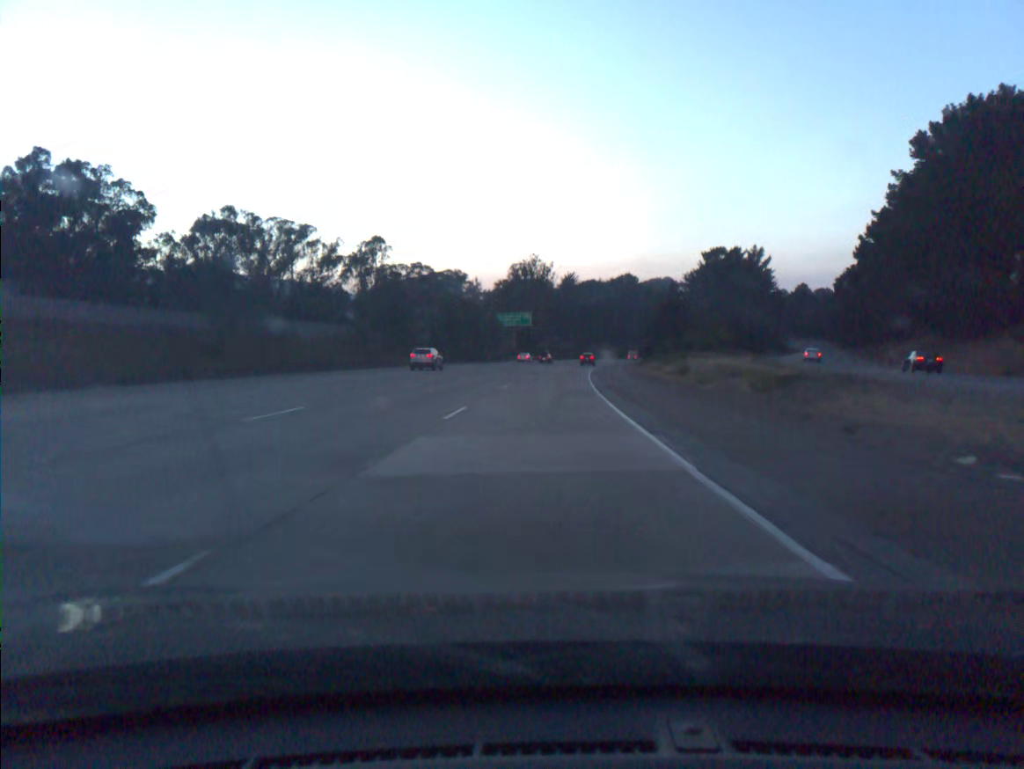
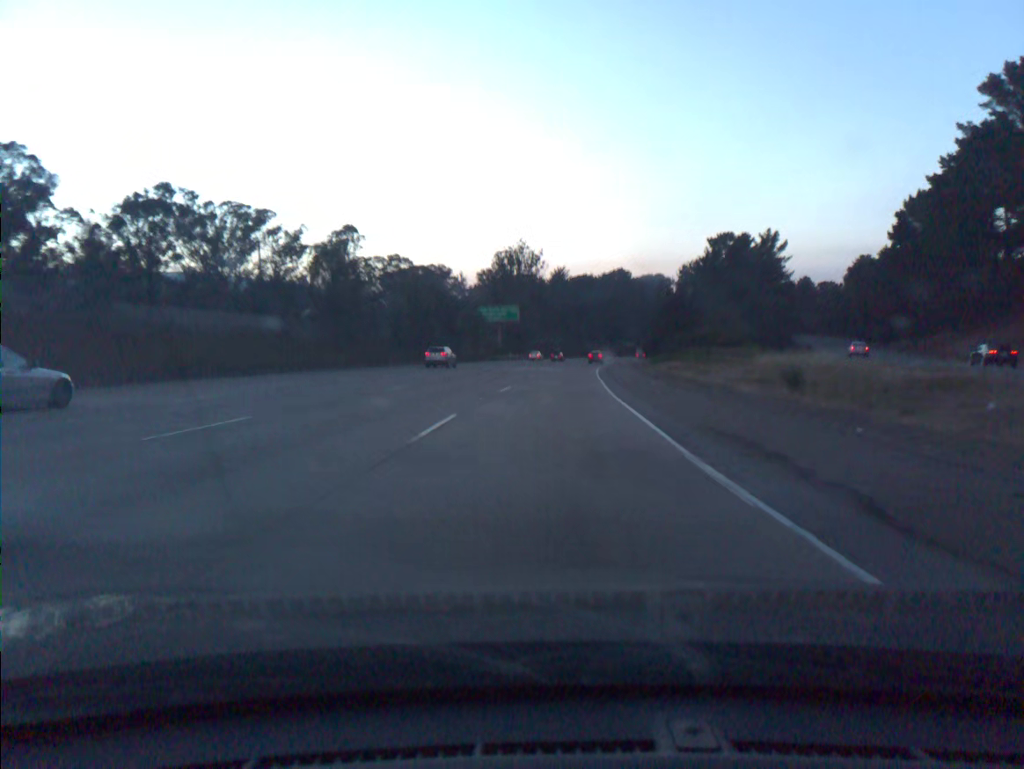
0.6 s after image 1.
(+0.1, +18.3) m; +1°
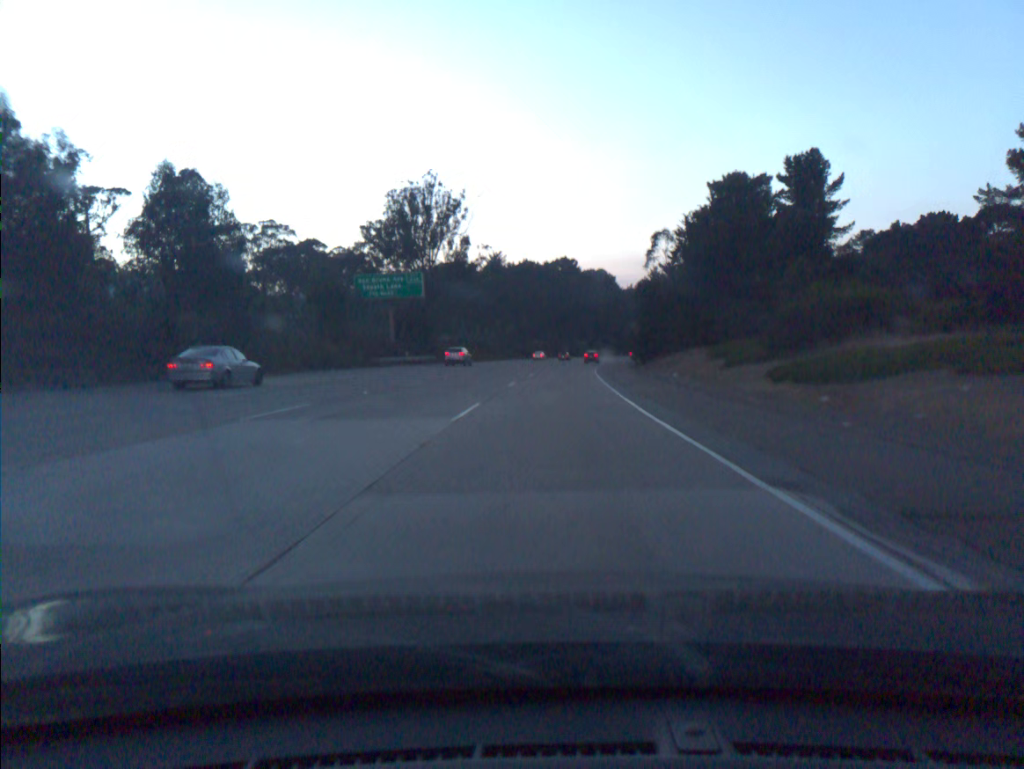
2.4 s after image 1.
(+1.9, +55.2) m; +4°
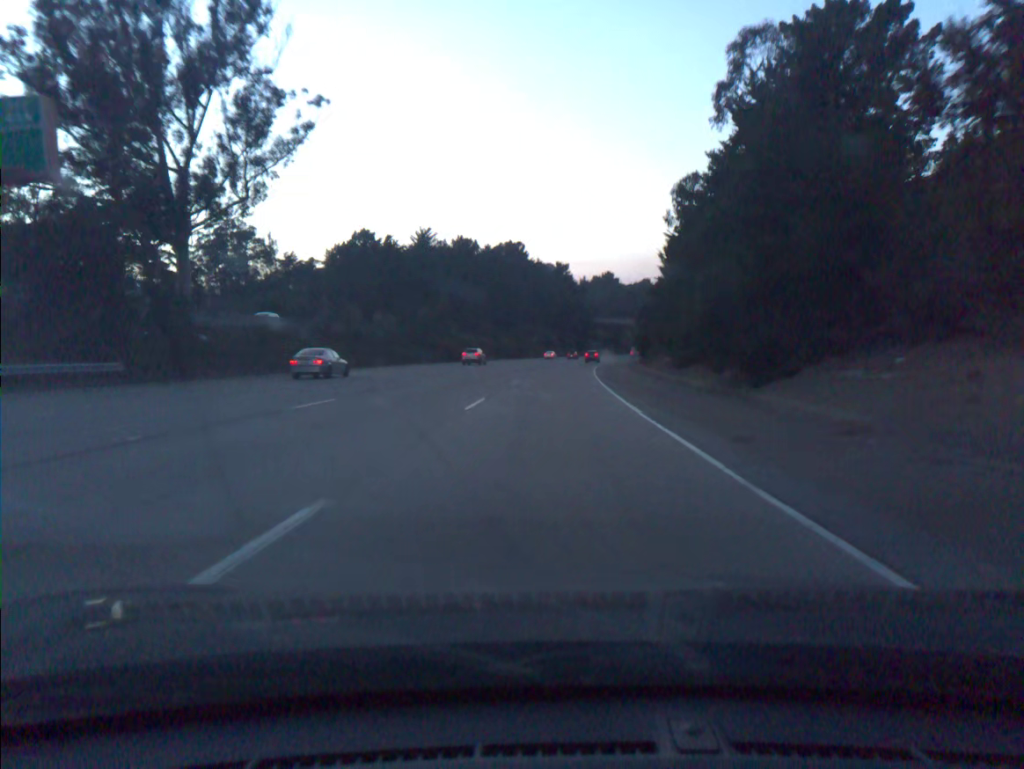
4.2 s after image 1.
(+2.0, +55.4) m; +4°
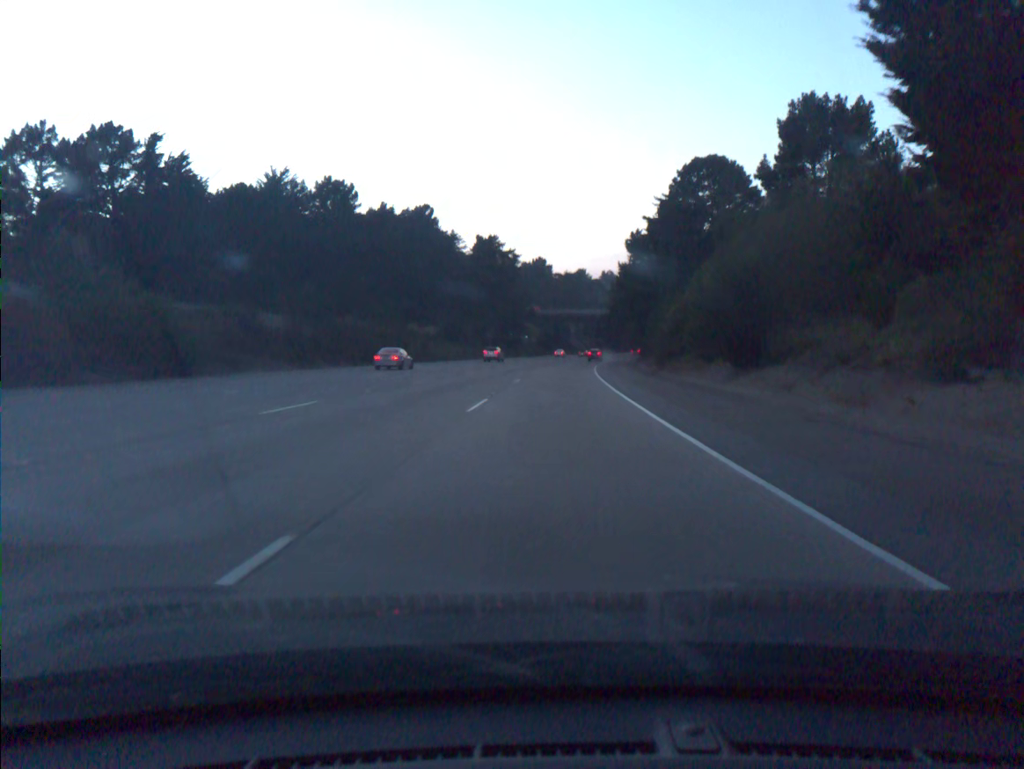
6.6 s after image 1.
(+3.2, +74.0) m; +5°
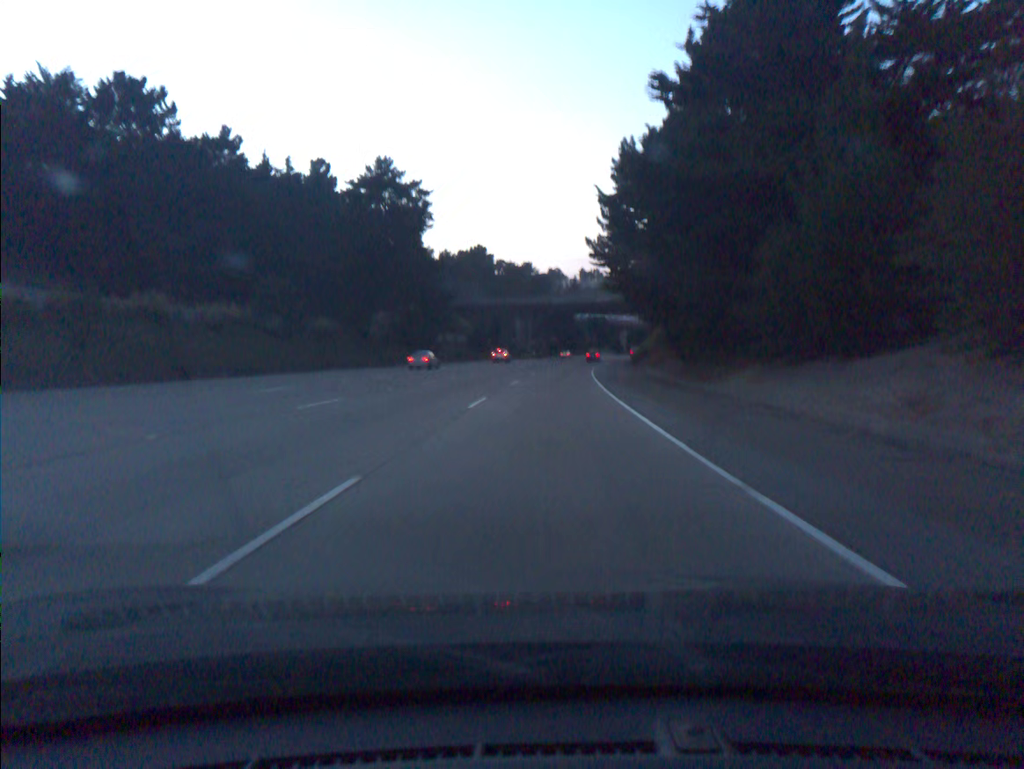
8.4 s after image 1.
(+2.1, +55.4) m; +4°
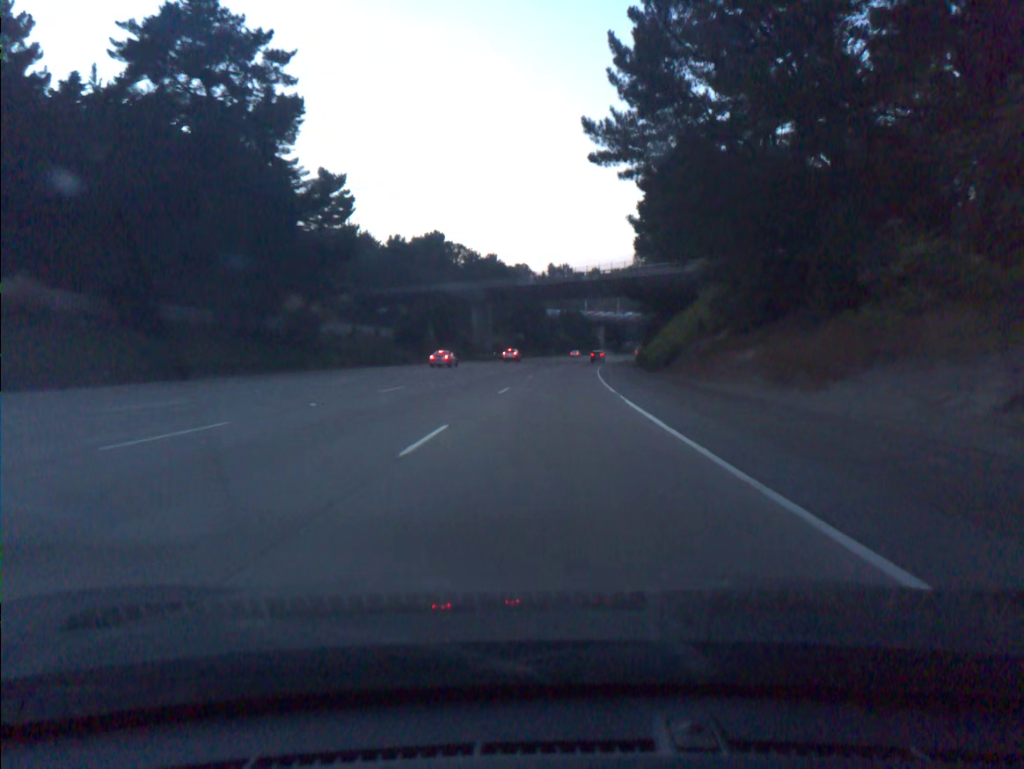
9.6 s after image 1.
(+0.7, +37.0) m; +2°
